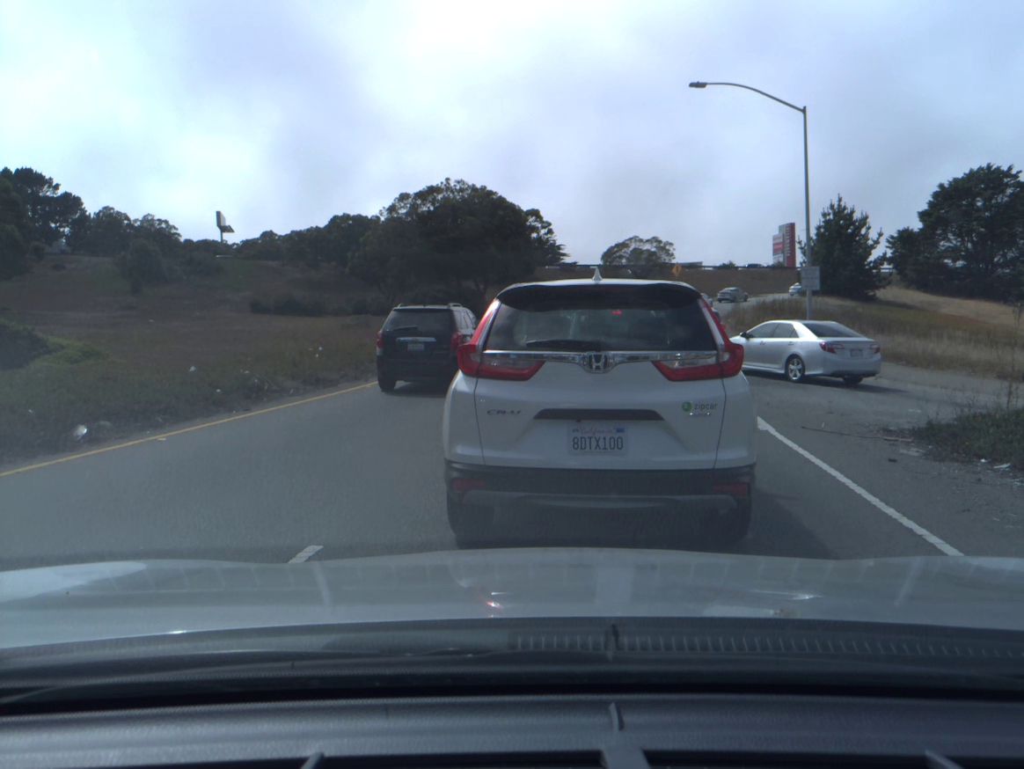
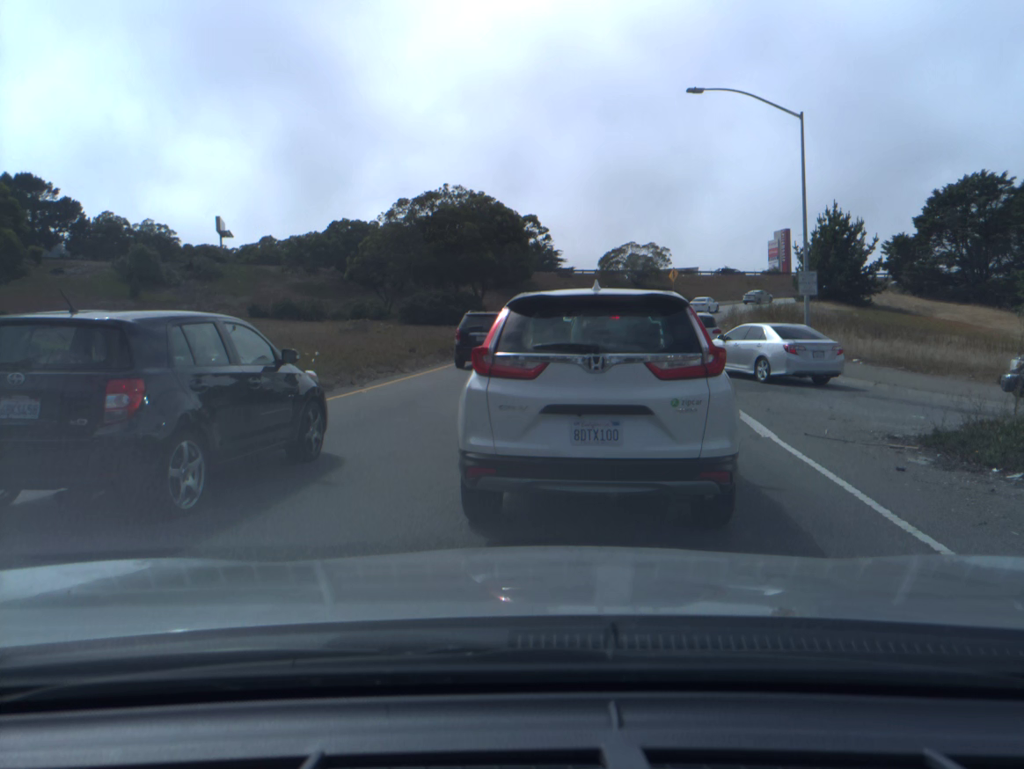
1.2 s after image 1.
(0.0, +0.3) m; 0°
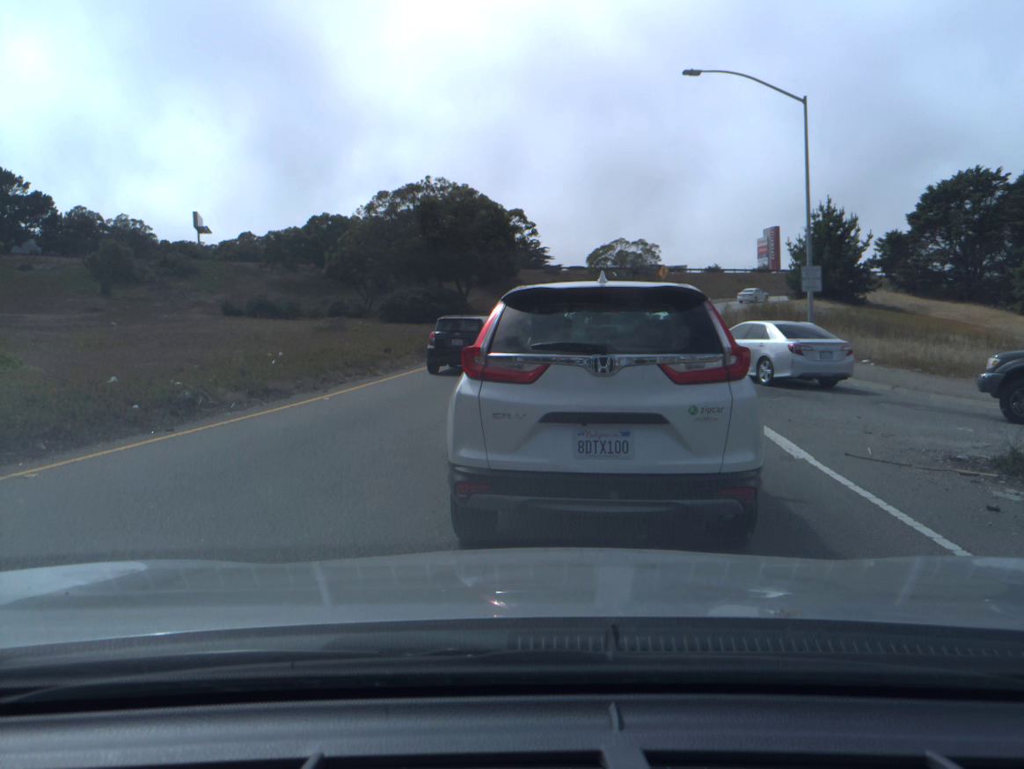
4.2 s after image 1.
(0.0, +1.8) m; +1°
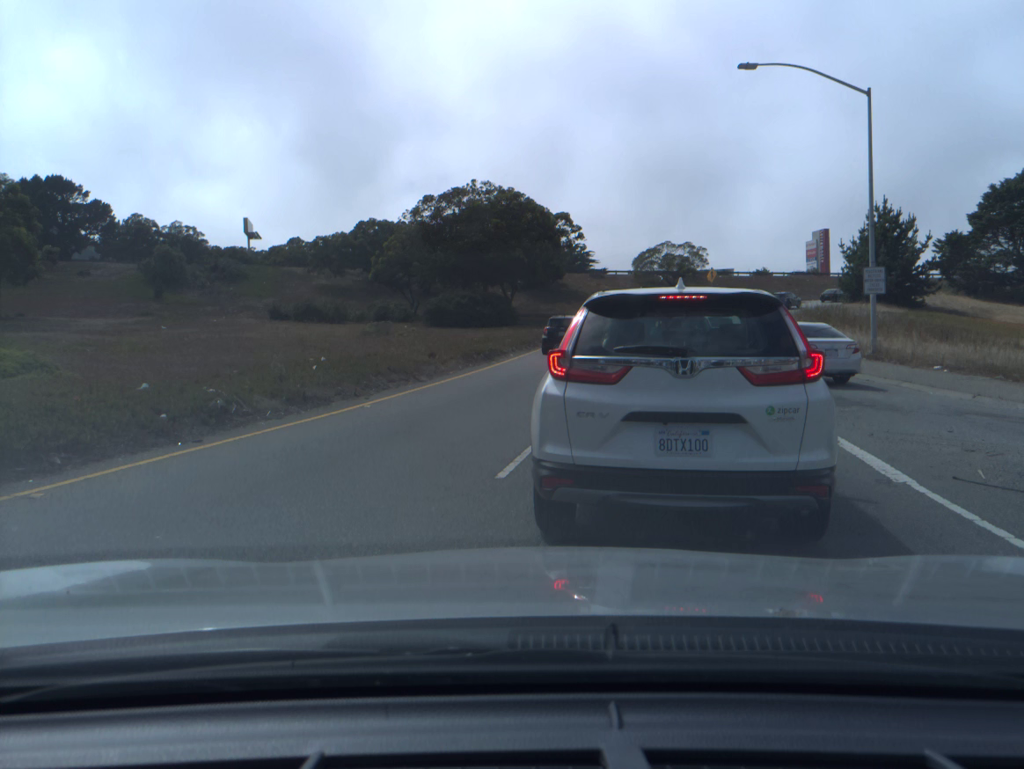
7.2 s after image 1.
(-0.1, +0.9) m; -3°
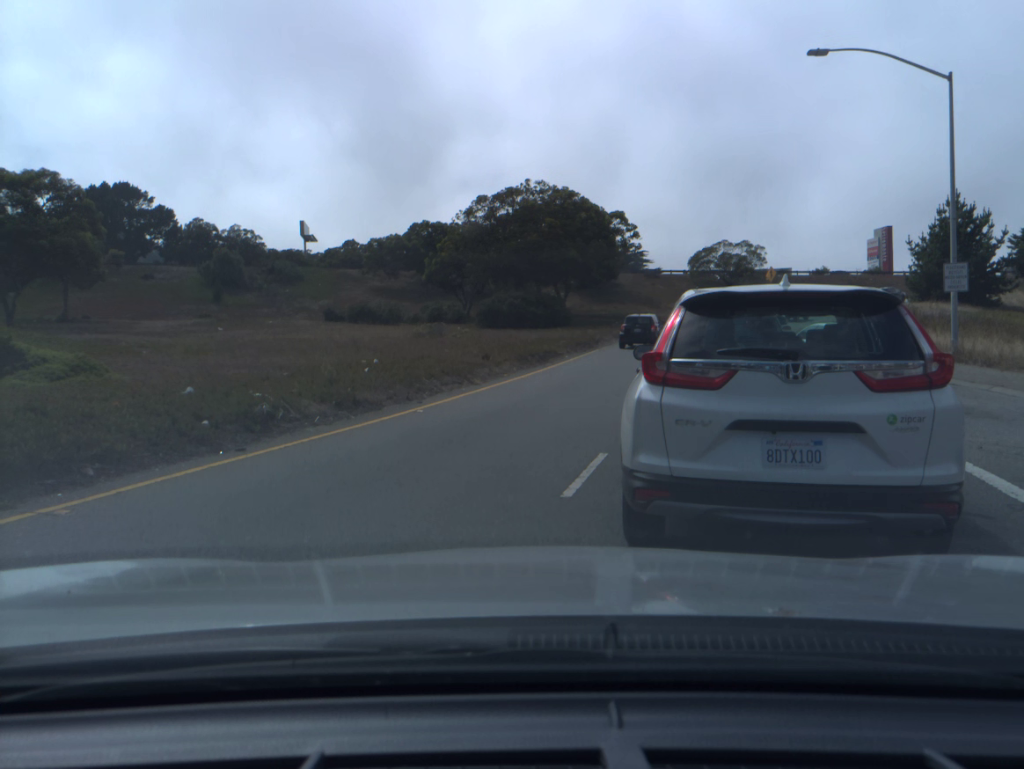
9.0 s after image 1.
(-0.1, +0.8) m; -4°
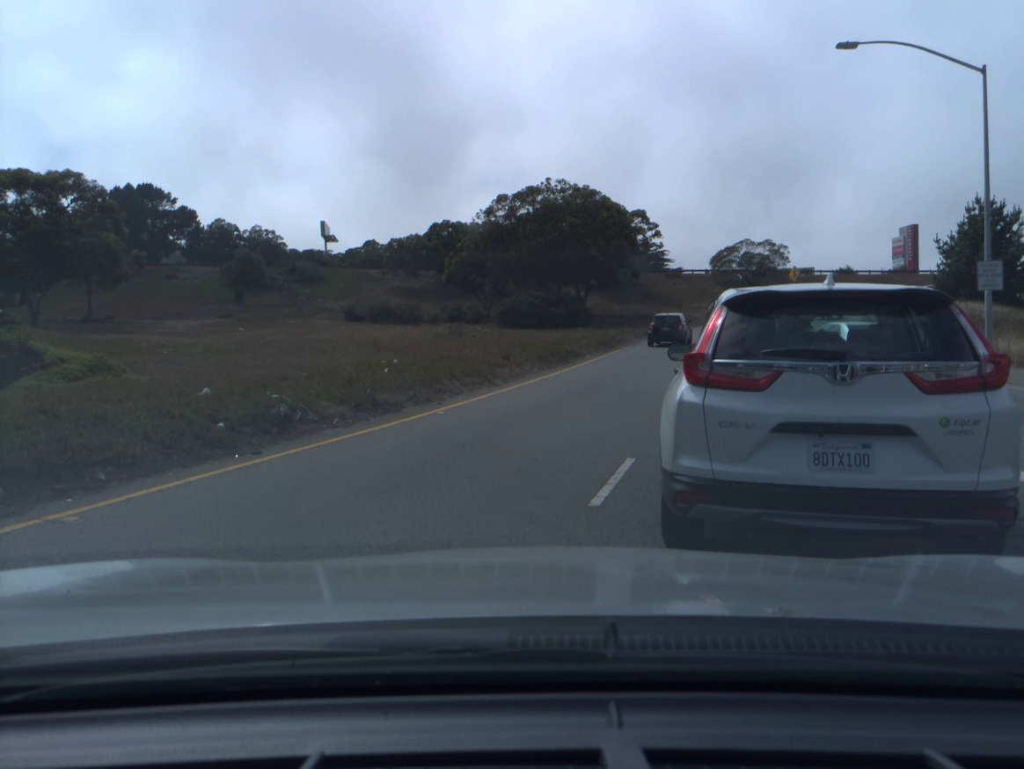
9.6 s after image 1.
(0.0, +0.3) m; -1°
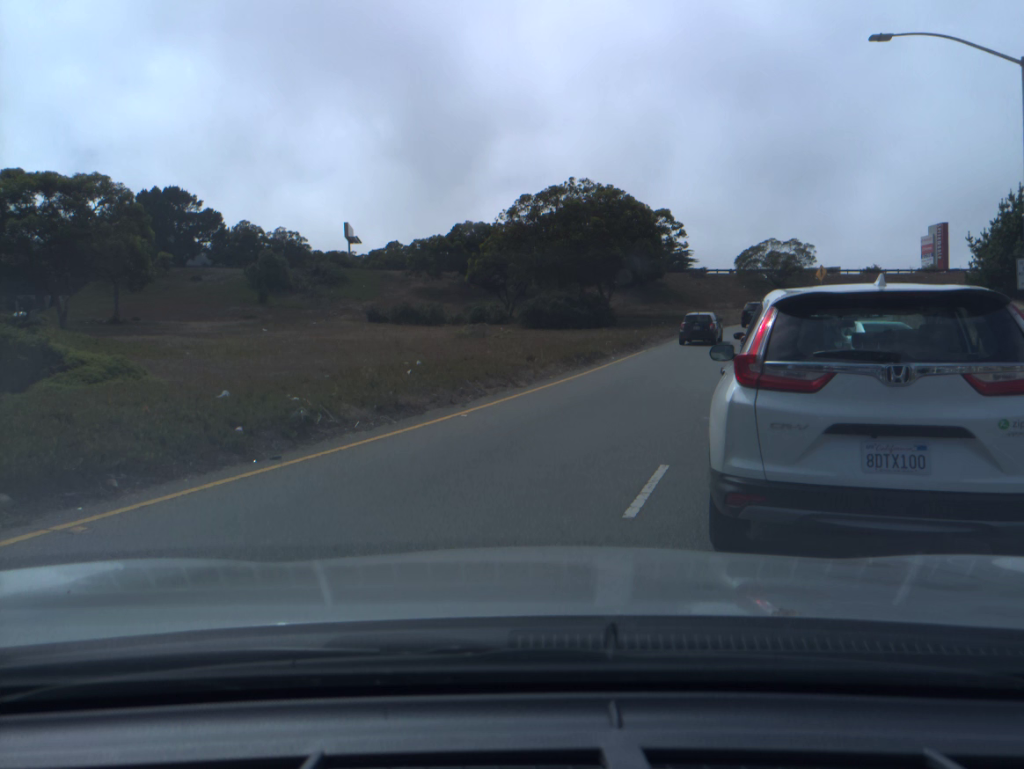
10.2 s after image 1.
(0.0, +0.4) m; -2°
